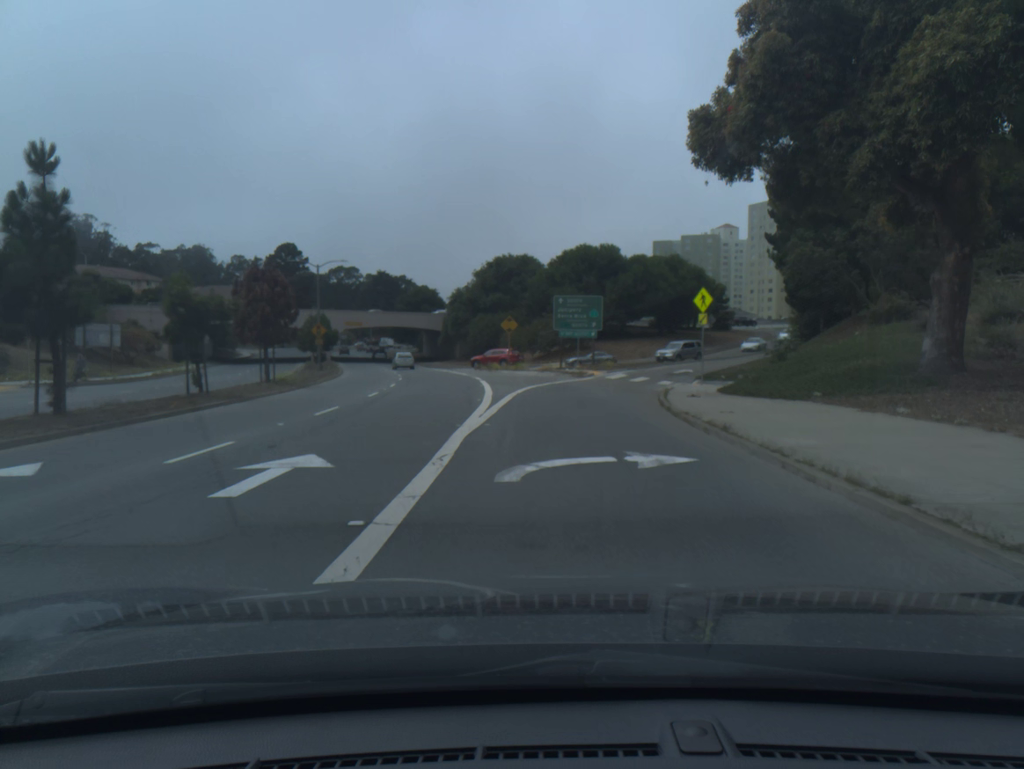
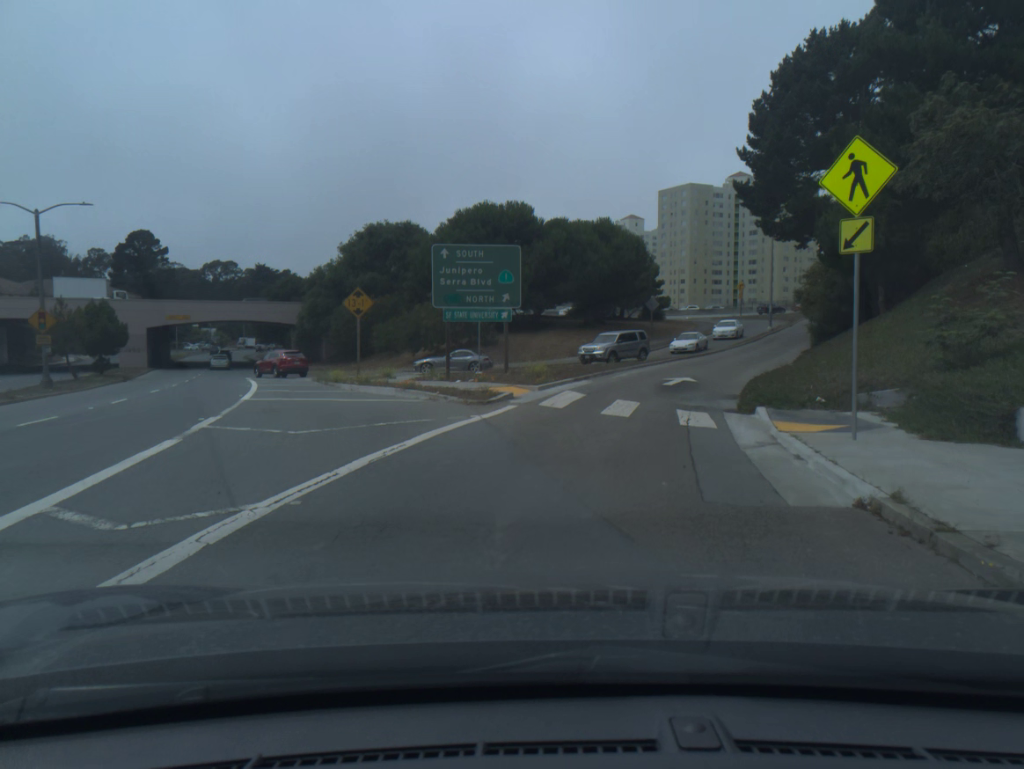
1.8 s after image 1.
(+1.1, +23.1) m; +8°
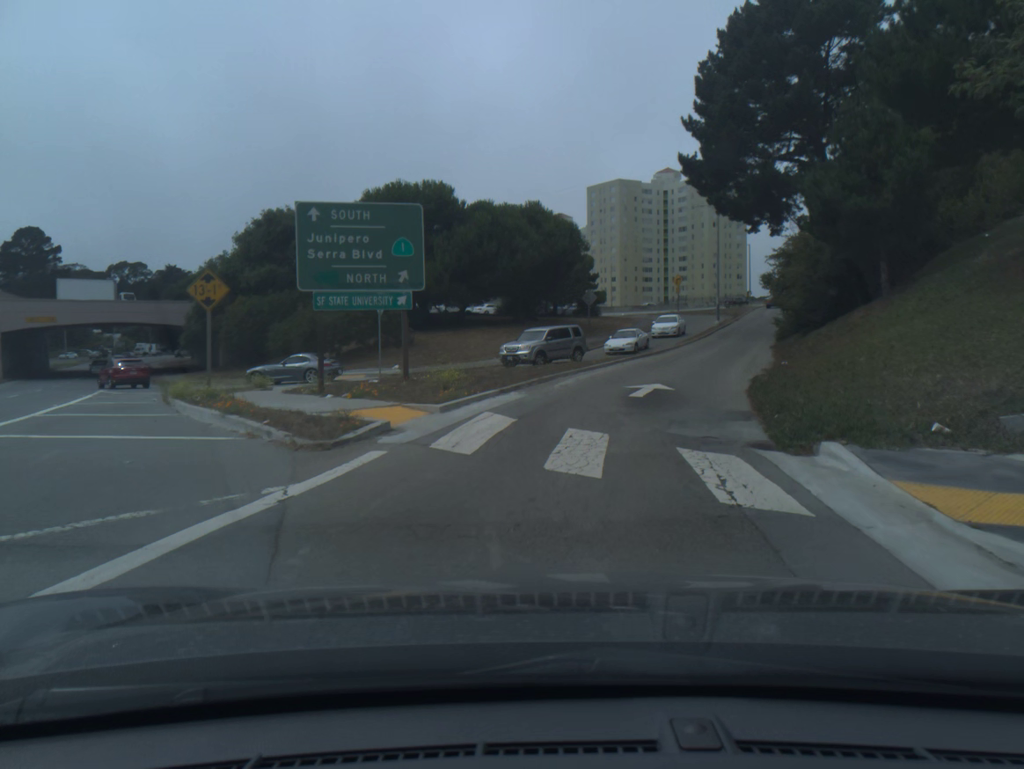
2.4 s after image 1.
(+0.3, +7.6) m; +5°
